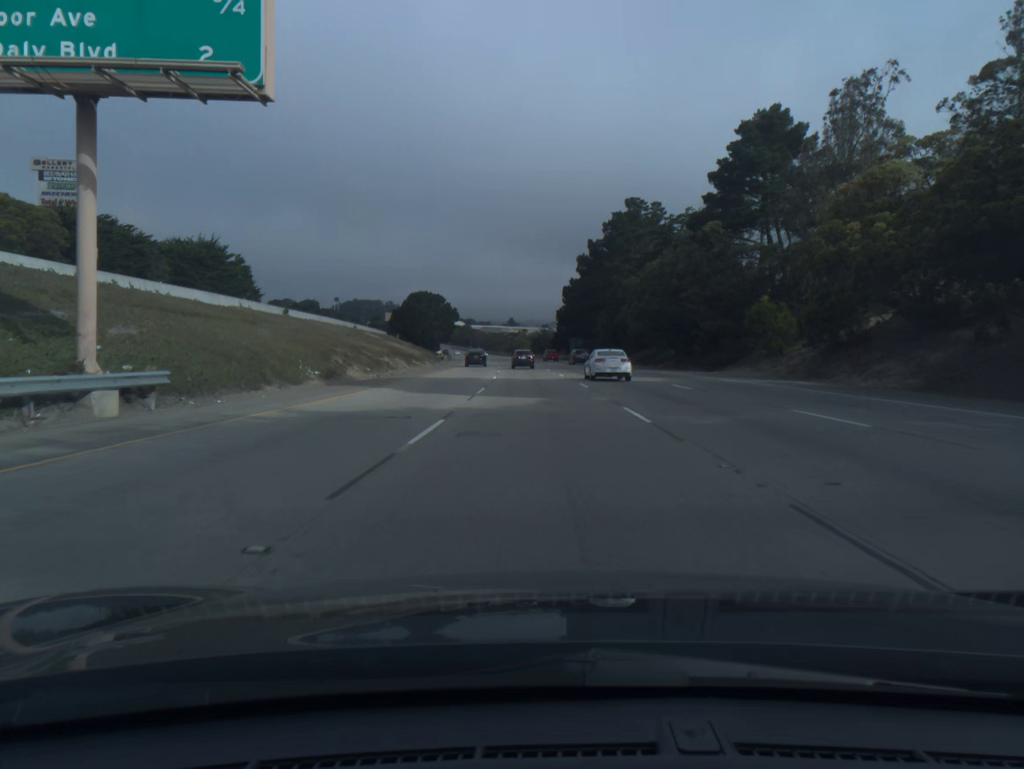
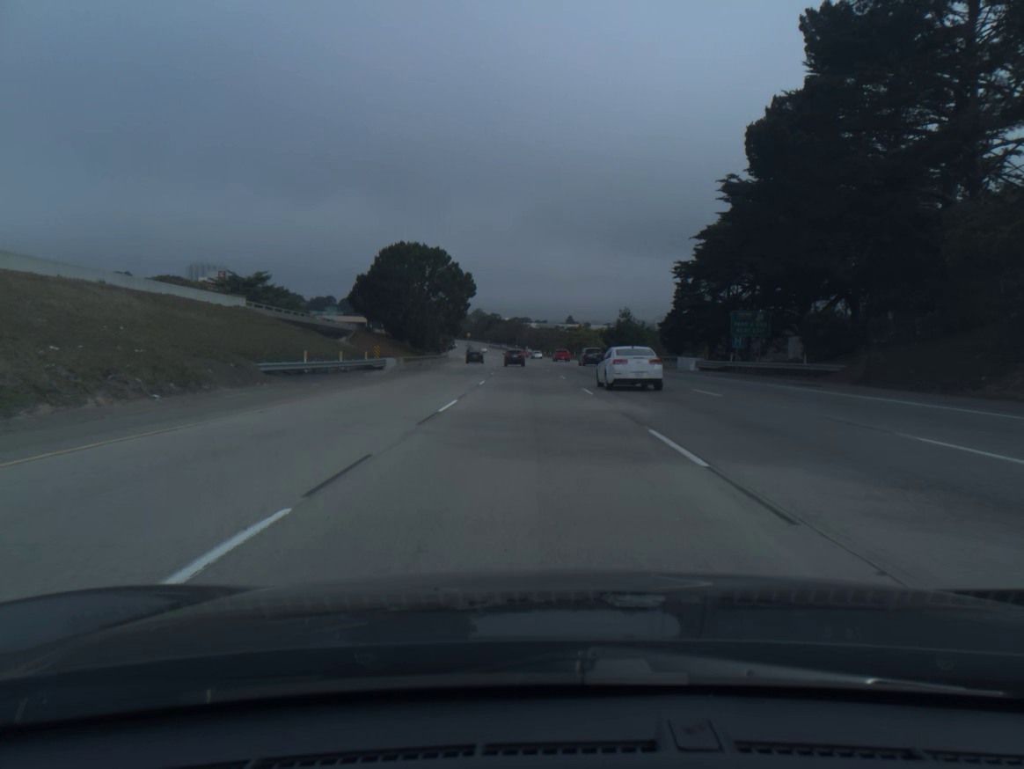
(-3.1, +92.9) m; -4°
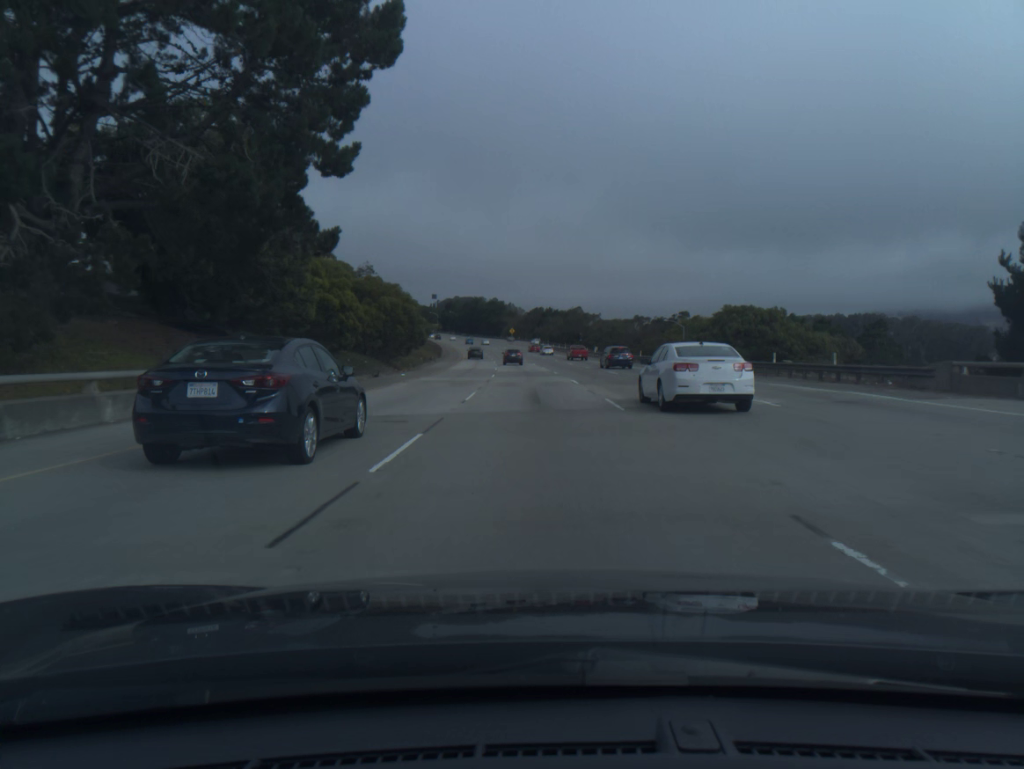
(-3.8, +94.5) m; -4°
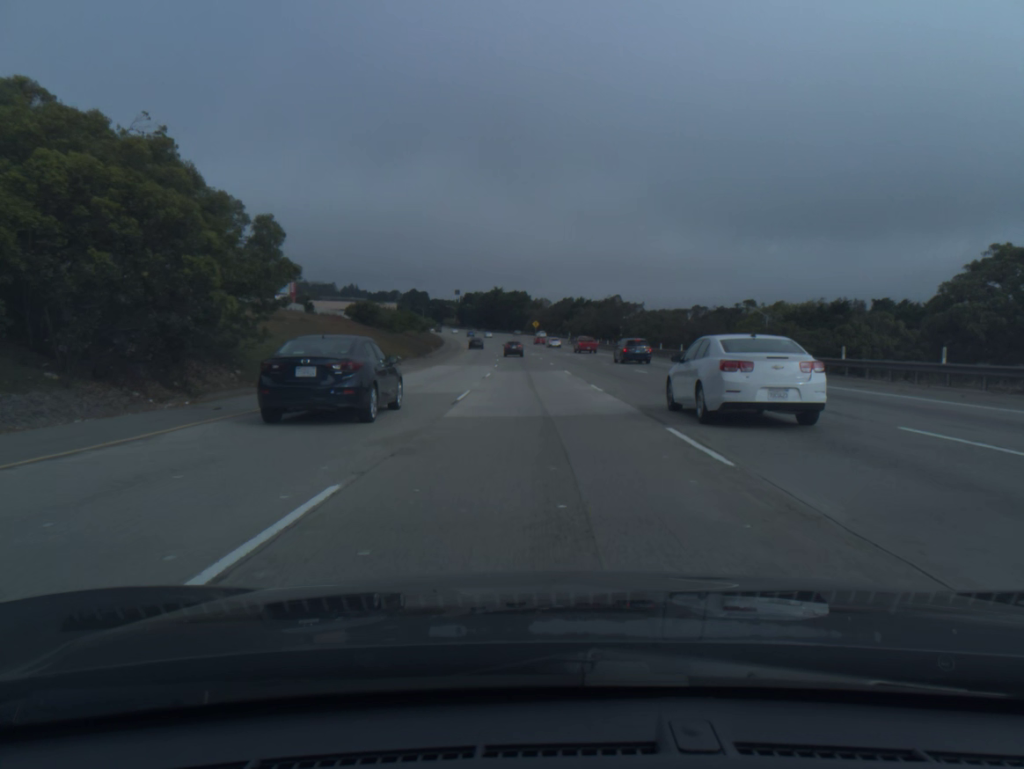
(-0.6, +38.4) m; -2°
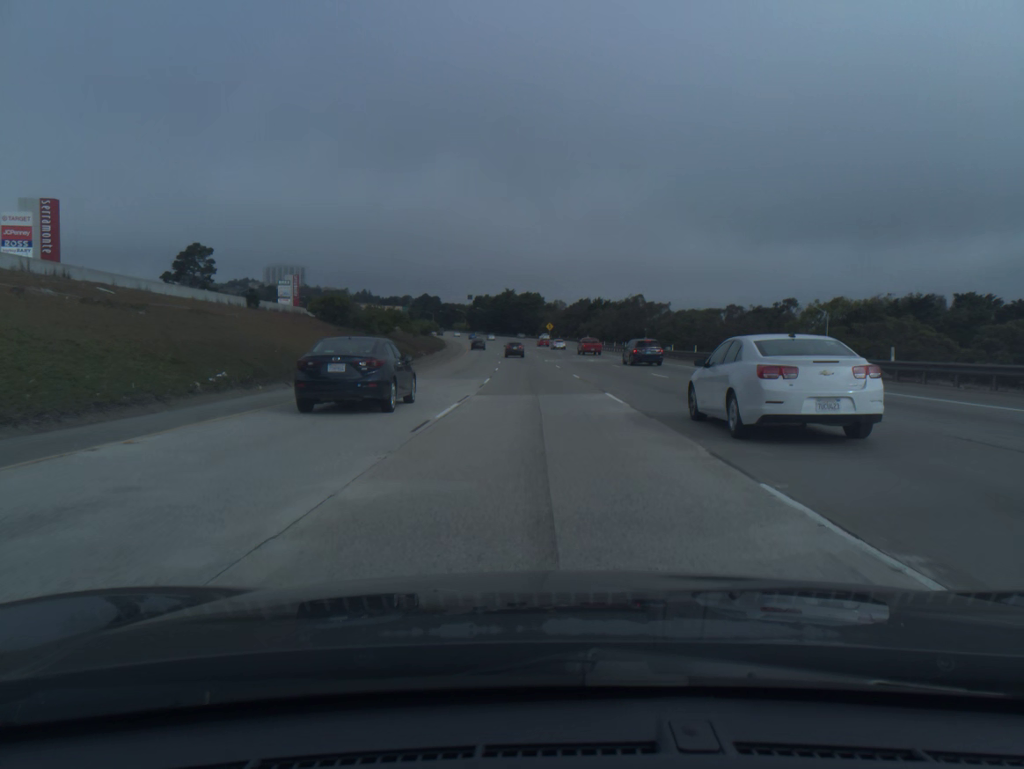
(-0.2, +19.3) m; -1°
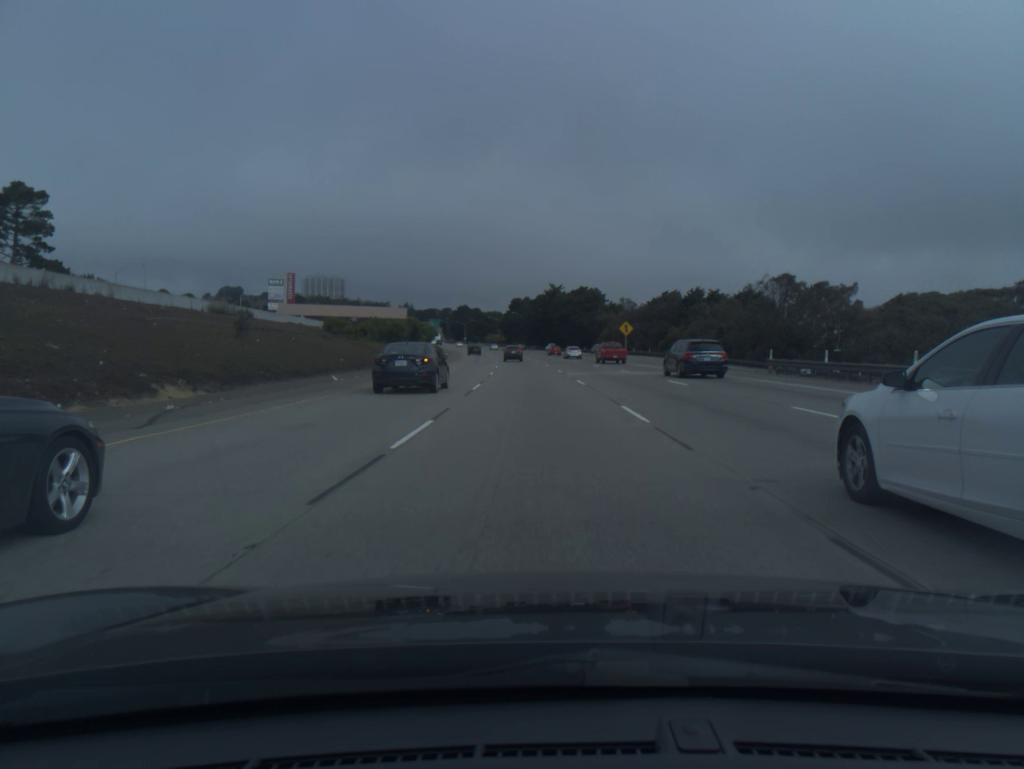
(-2.3, +77.3) m; -4°
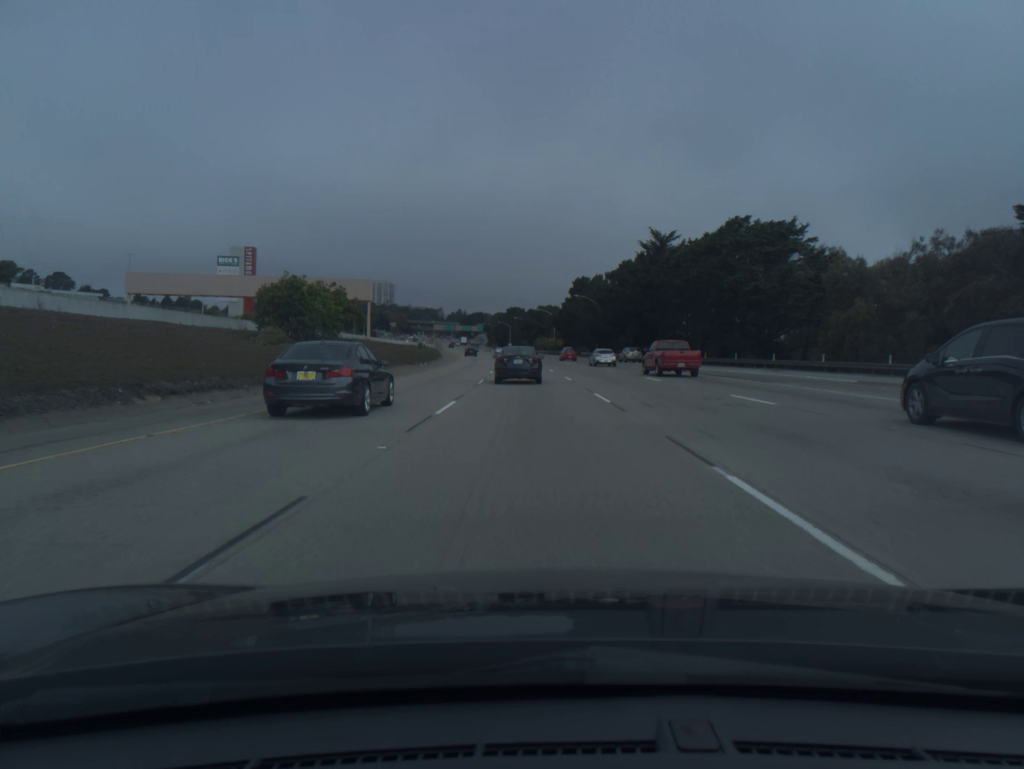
(-3.7, +97.0) m; -4°
